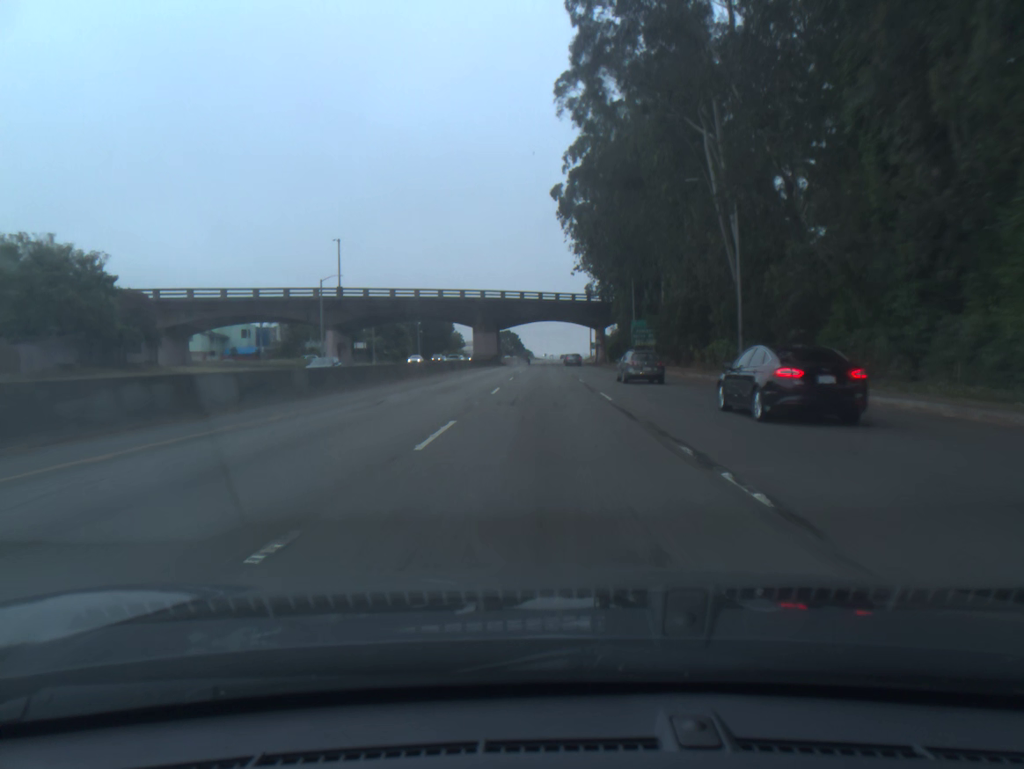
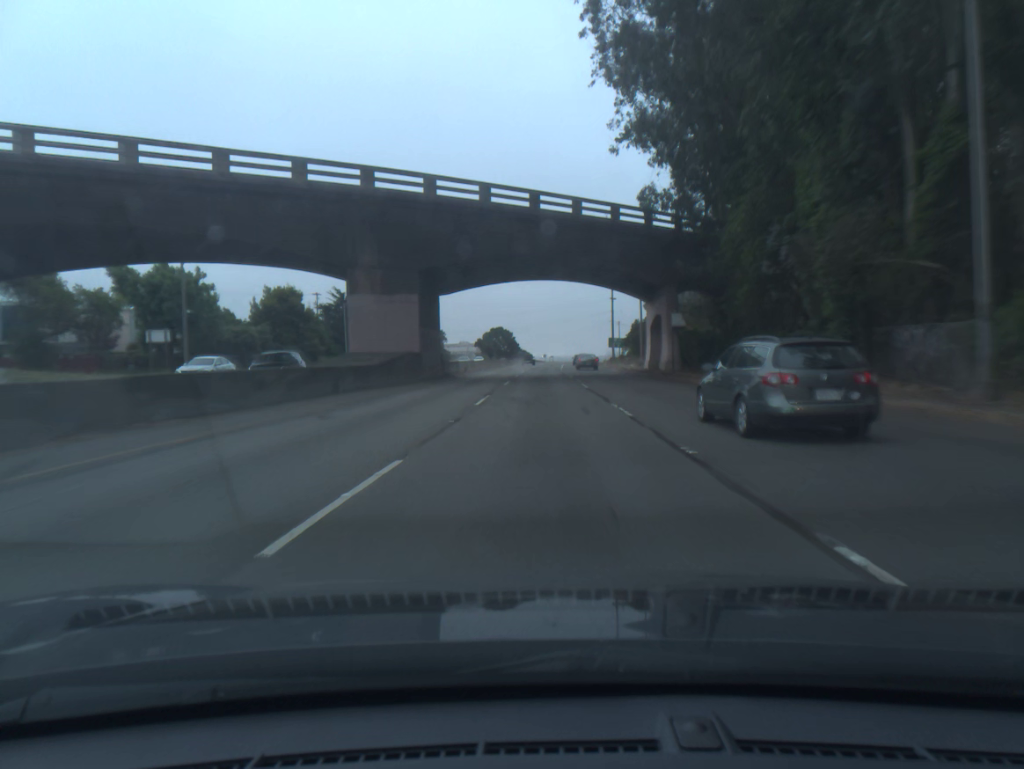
(0.0, +64.4) m; 0°
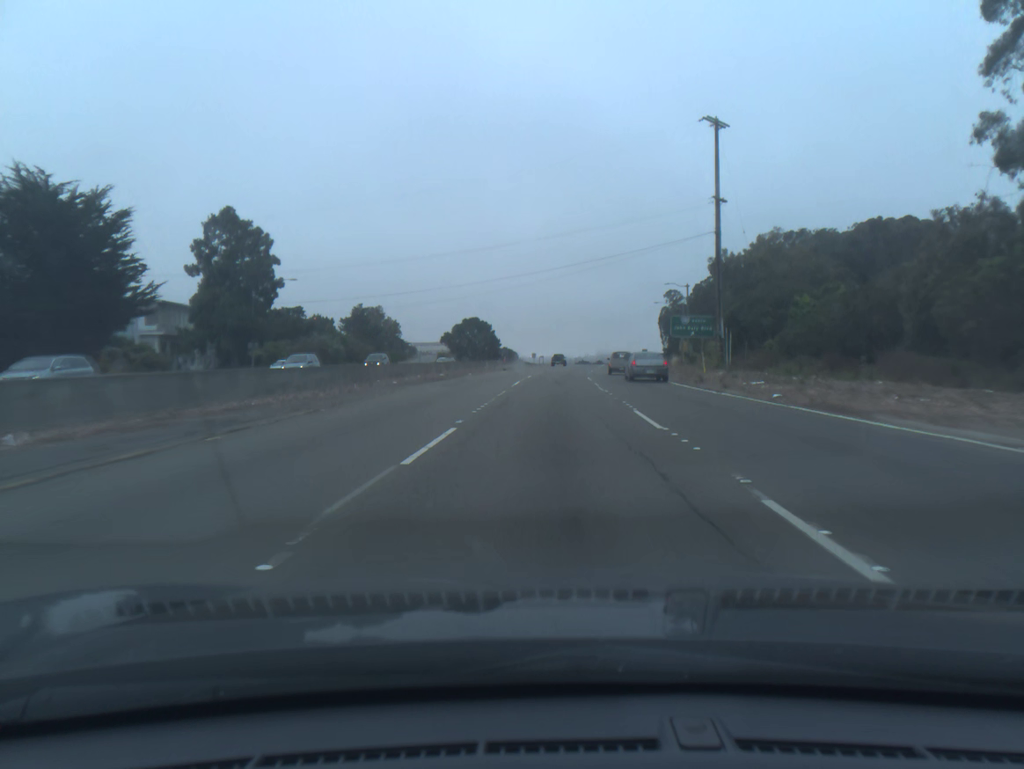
(+0.1, +83.9) m; +1°
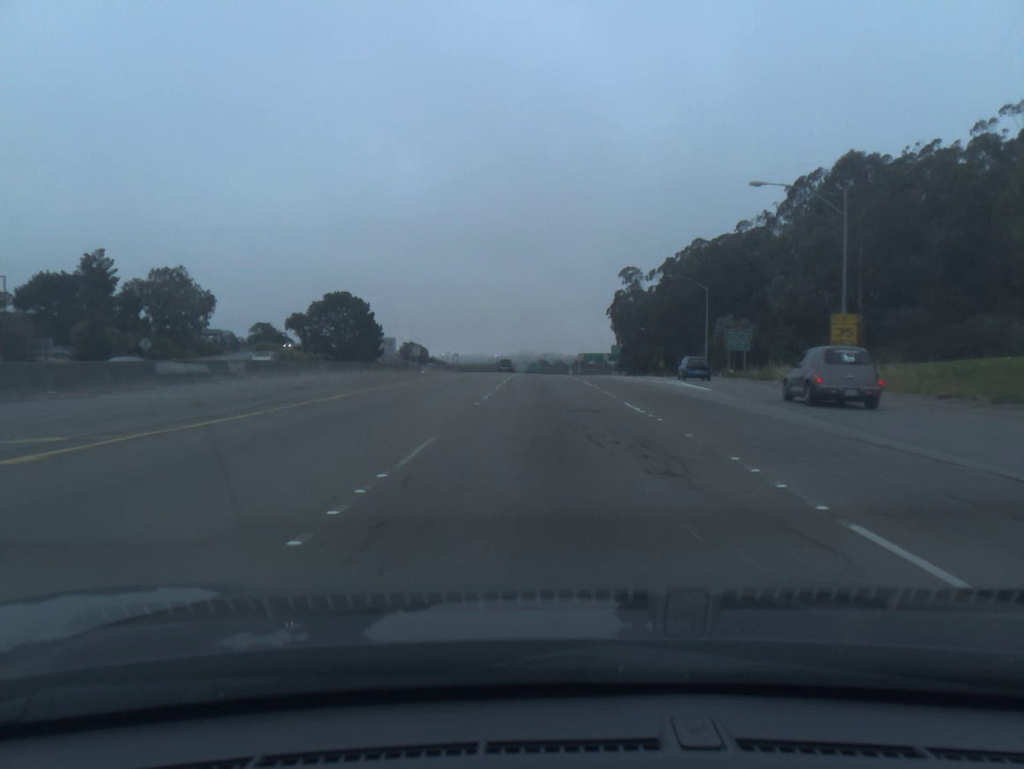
(+3.9, +87.2) m; +5°
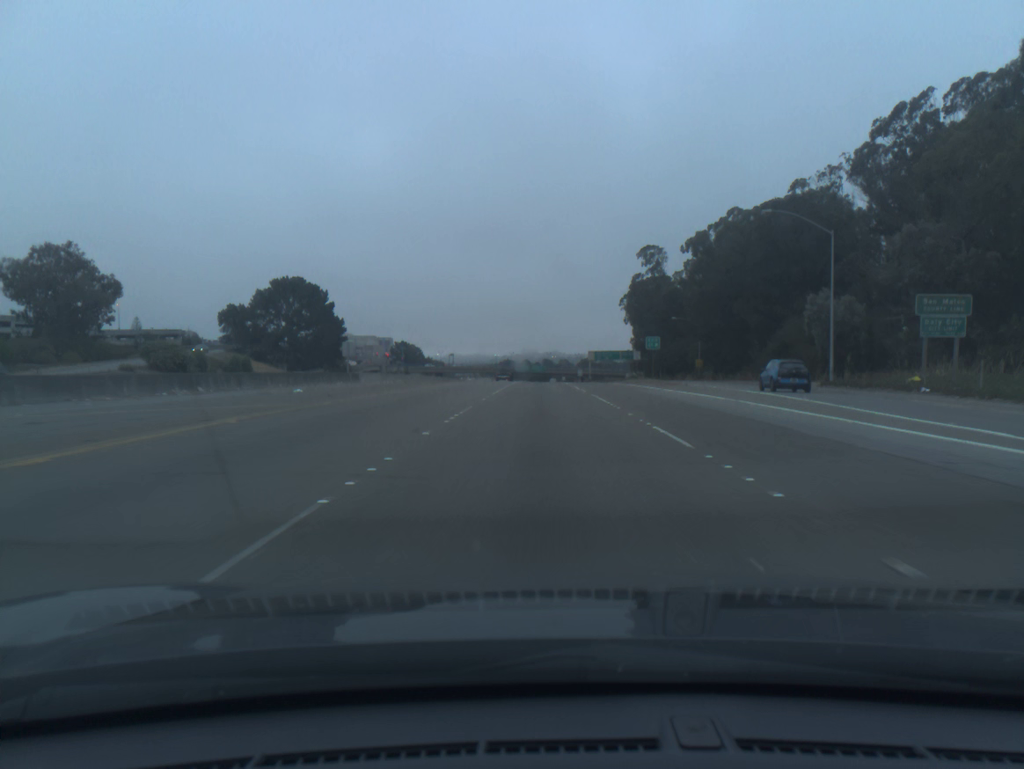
(+0.1, +35.8) m; 0°
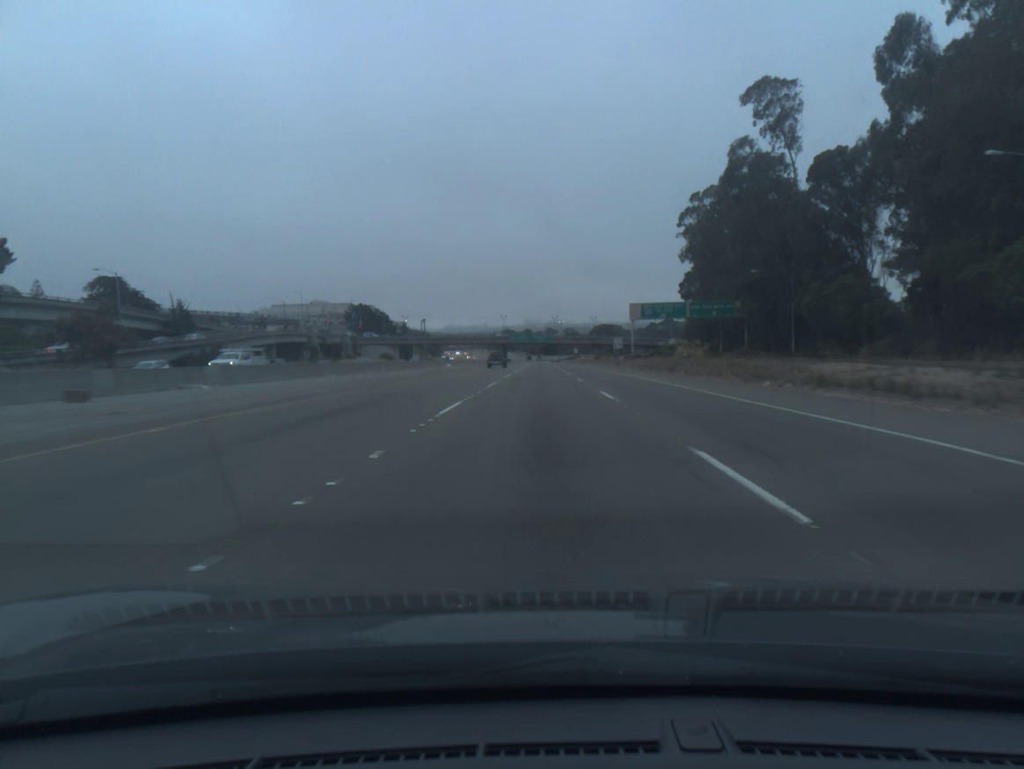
(-0.6, +91.3) m; 0°
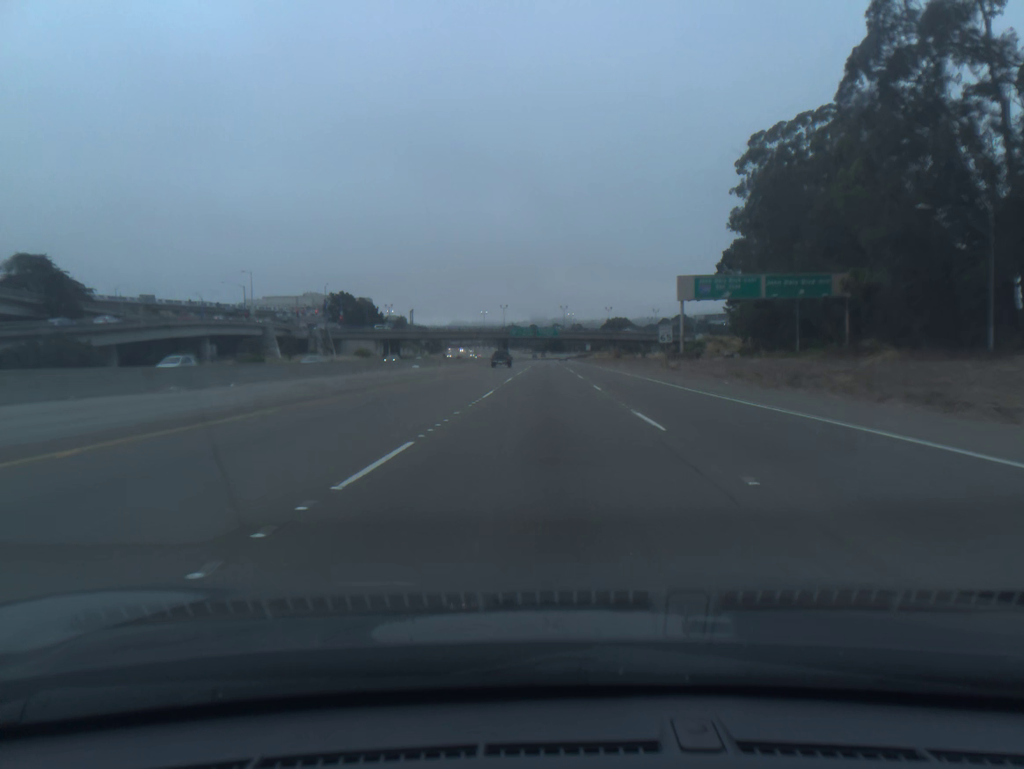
(-0.1, +37.0) m; 0°
